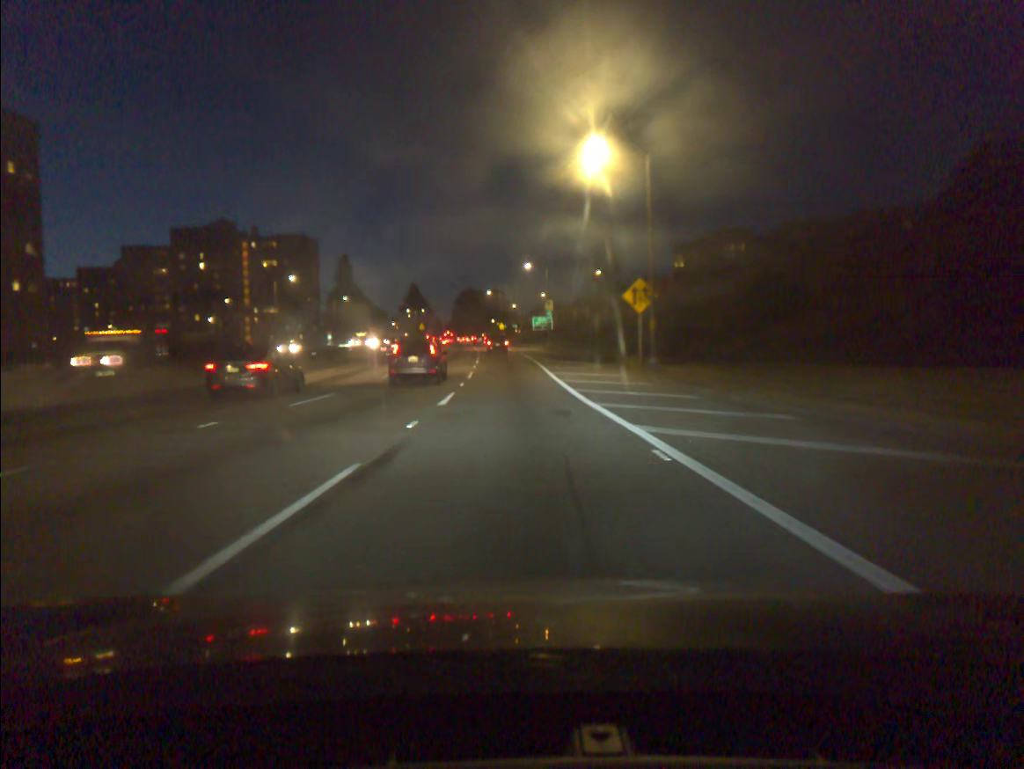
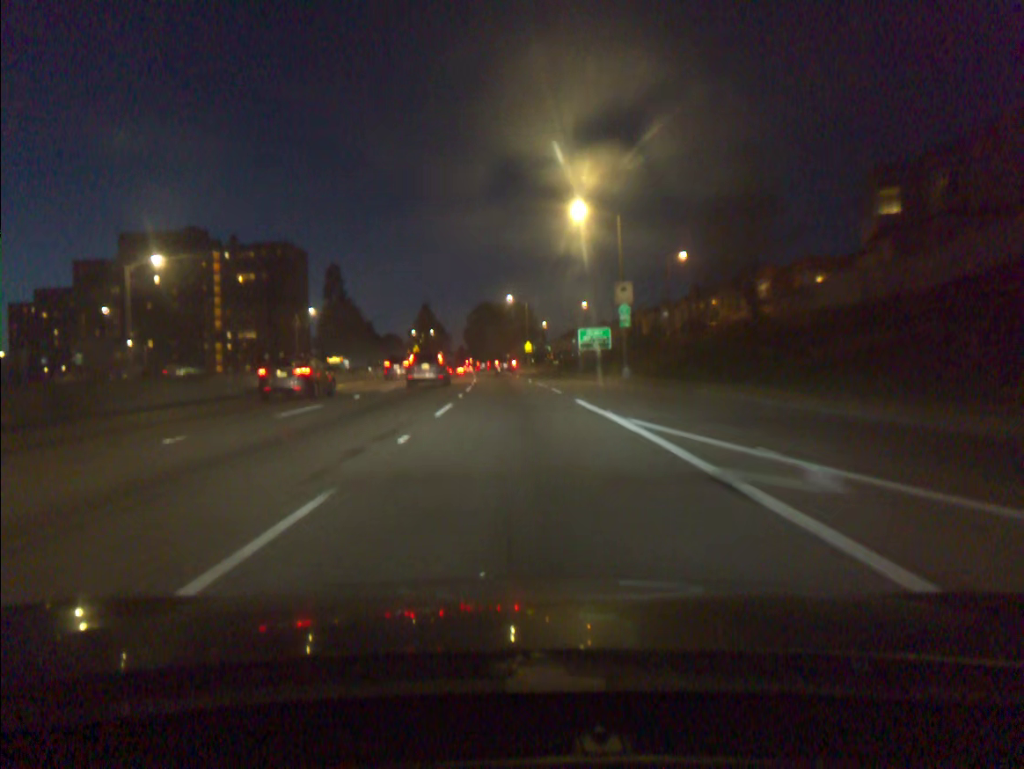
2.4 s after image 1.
(-0.7, +46.0) m; -2°
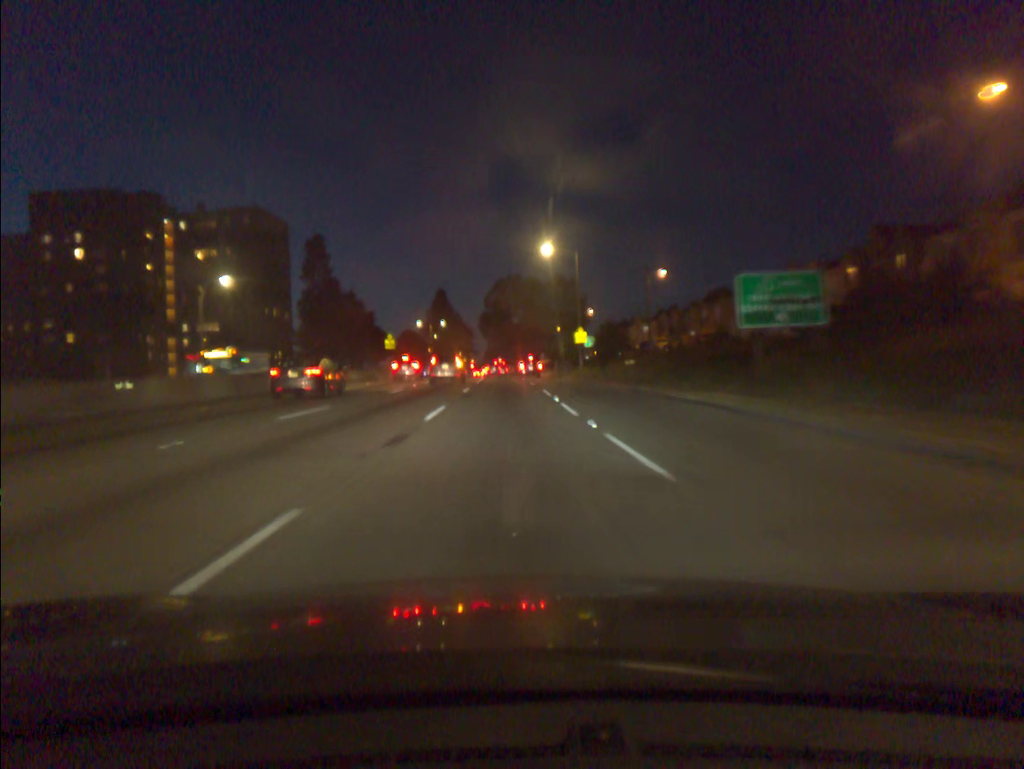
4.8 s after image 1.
(-0.9, +45.2) m; -2°
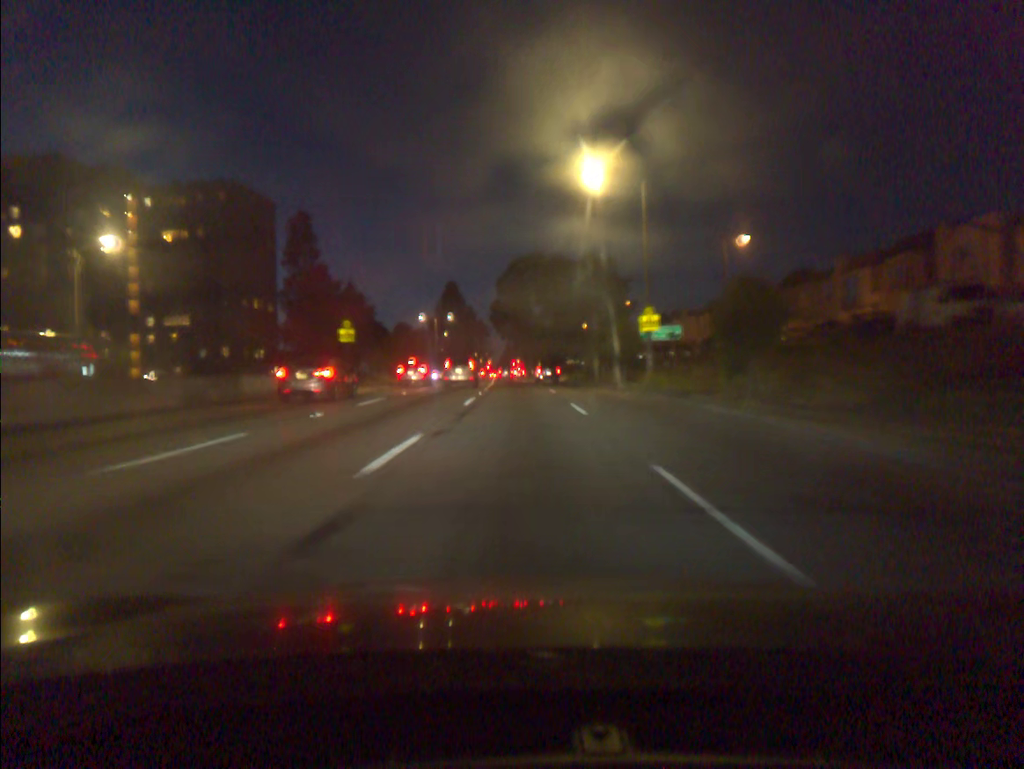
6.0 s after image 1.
(-0.3, +23.0) m; -1°
